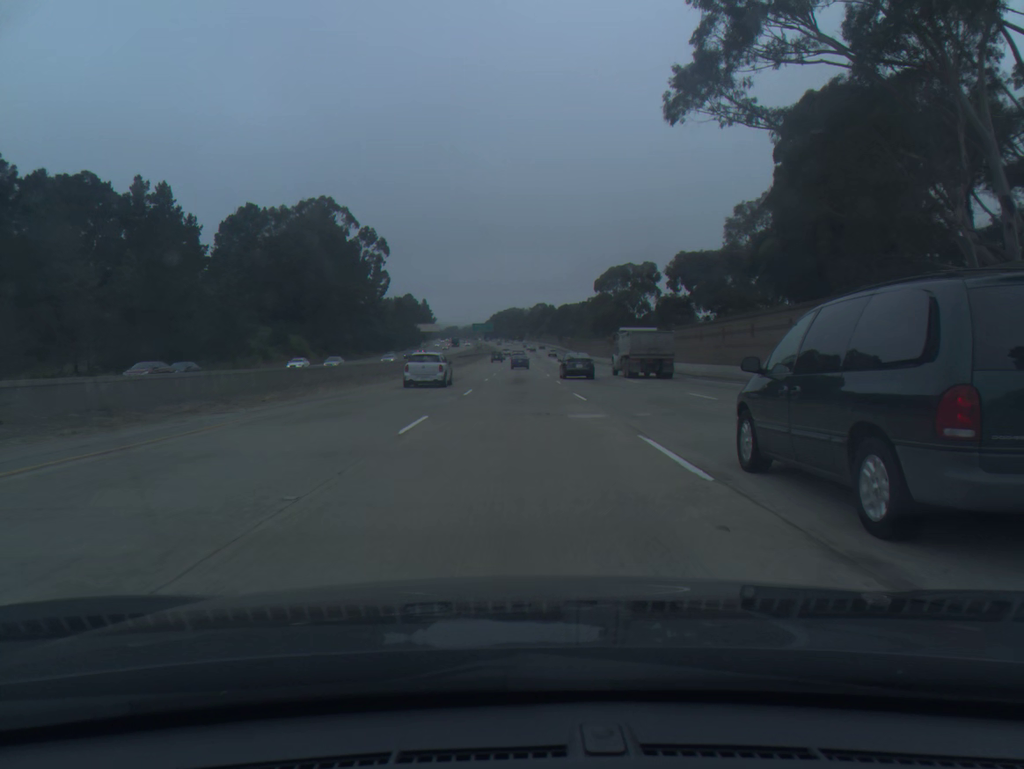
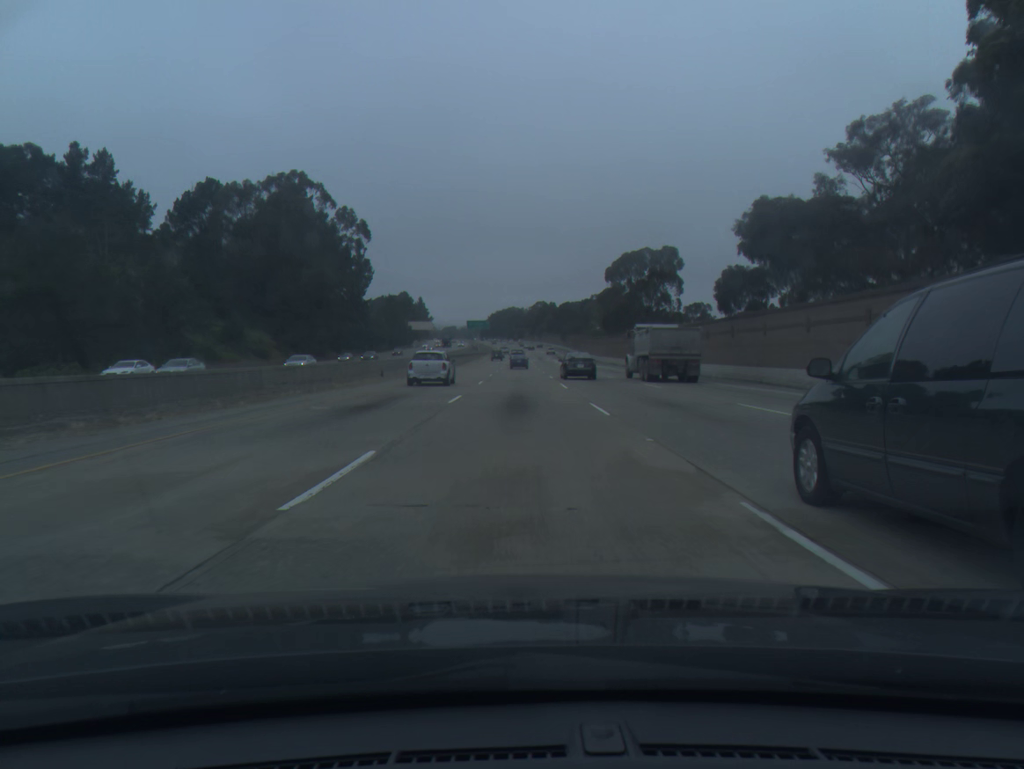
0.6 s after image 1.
(0.0, +20.6) m; 0°
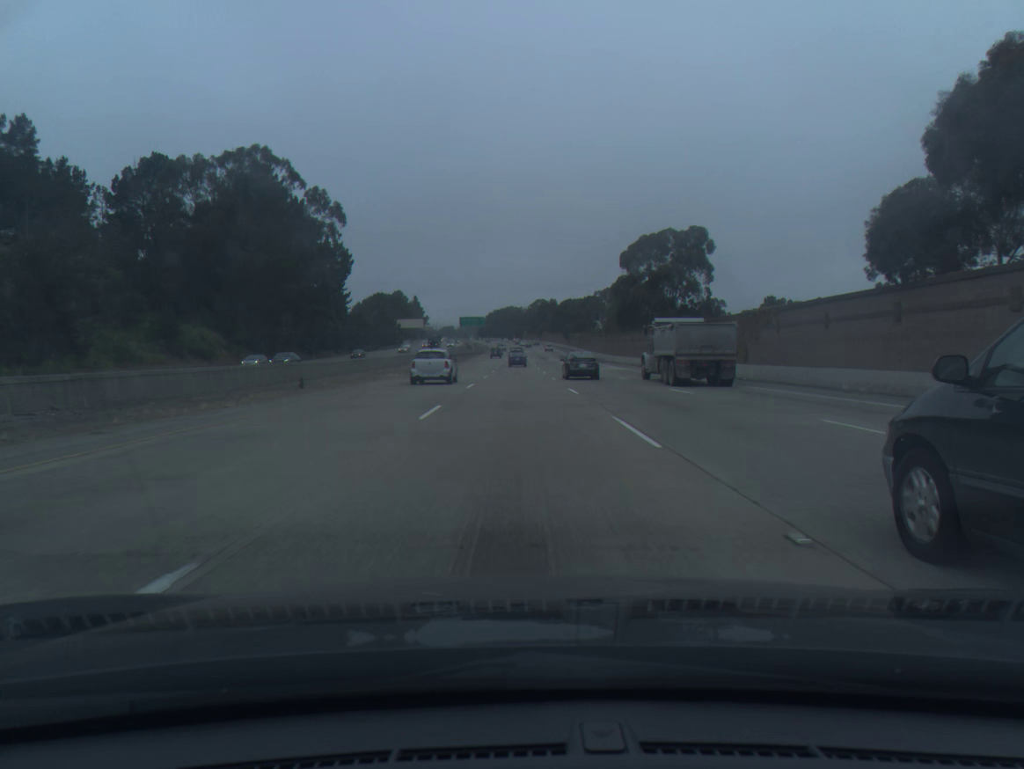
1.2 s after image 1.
(0.0, +20.6) m; 0°
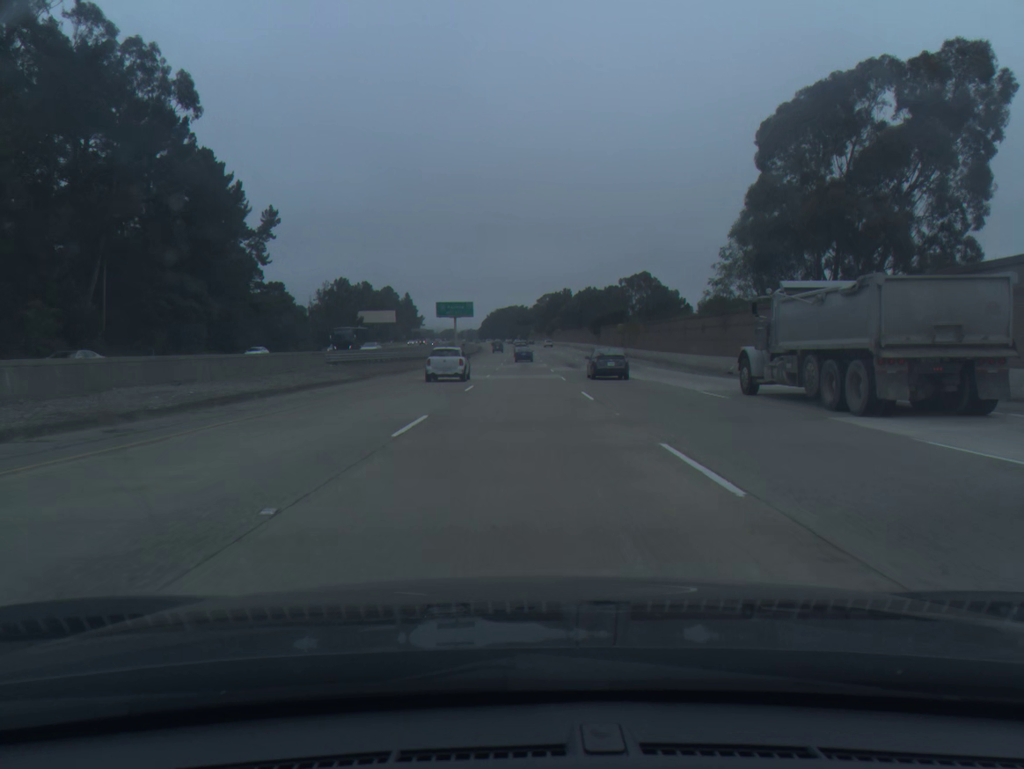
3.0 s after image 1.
(-0.3, +61.9) m; 0°
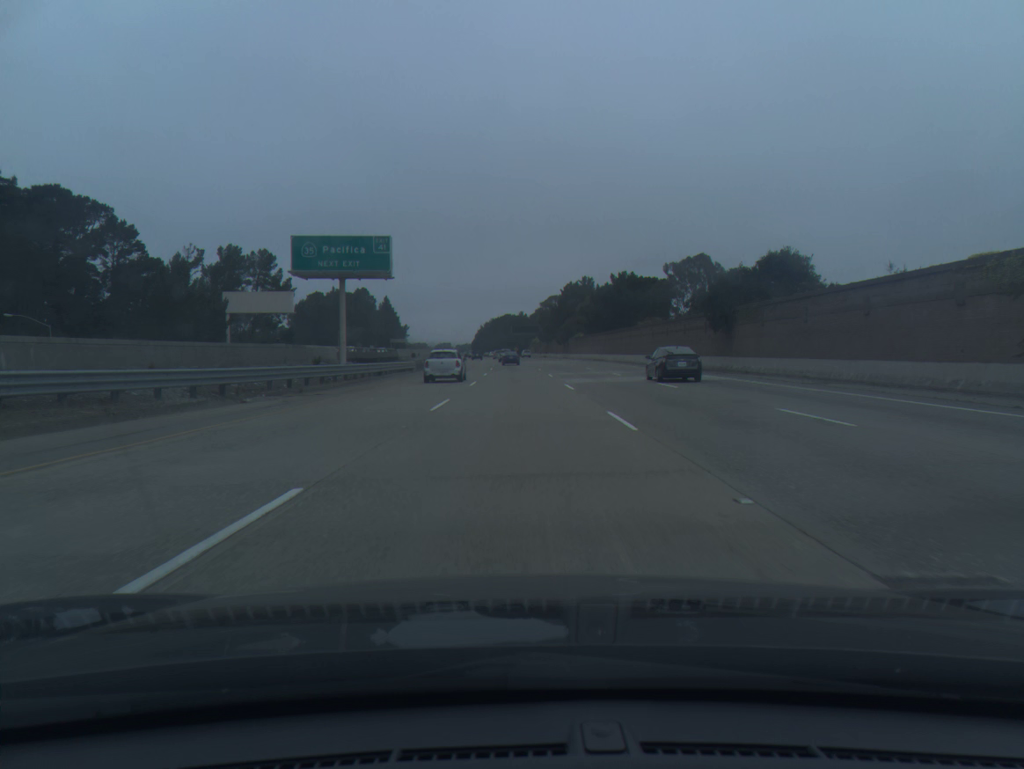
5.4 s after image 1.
(+0.3, +81.8) m; 0°
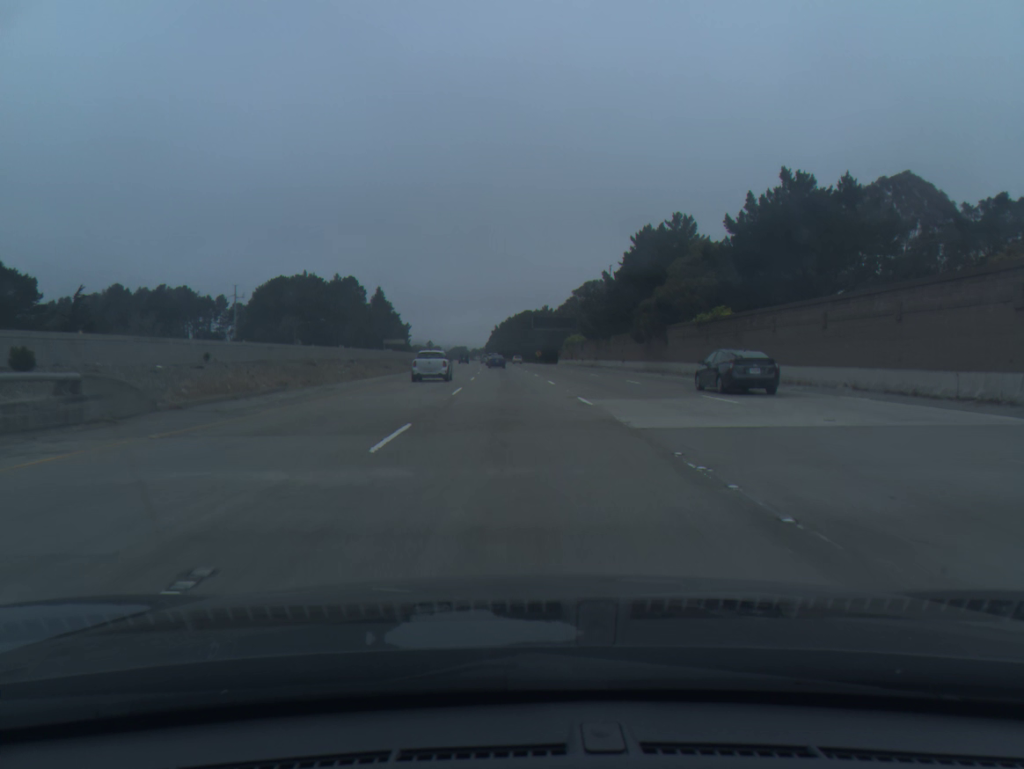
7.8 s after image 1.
(-0.8, +81.5) m; -1°
